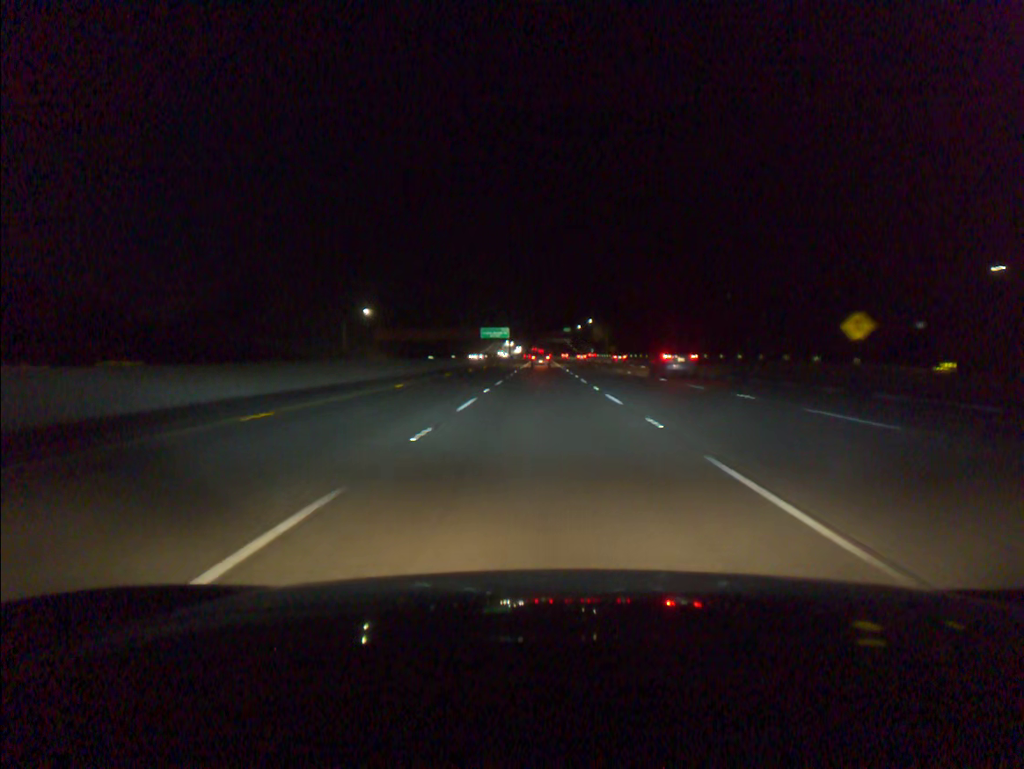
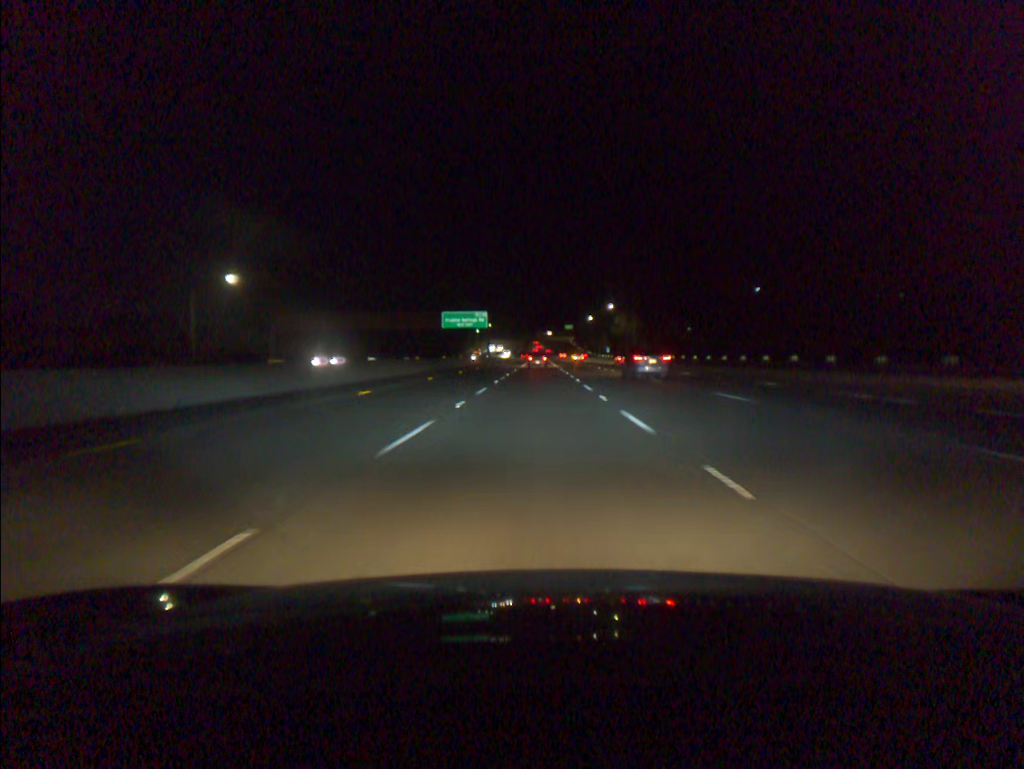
(+0.3, +77.9) m; 0°
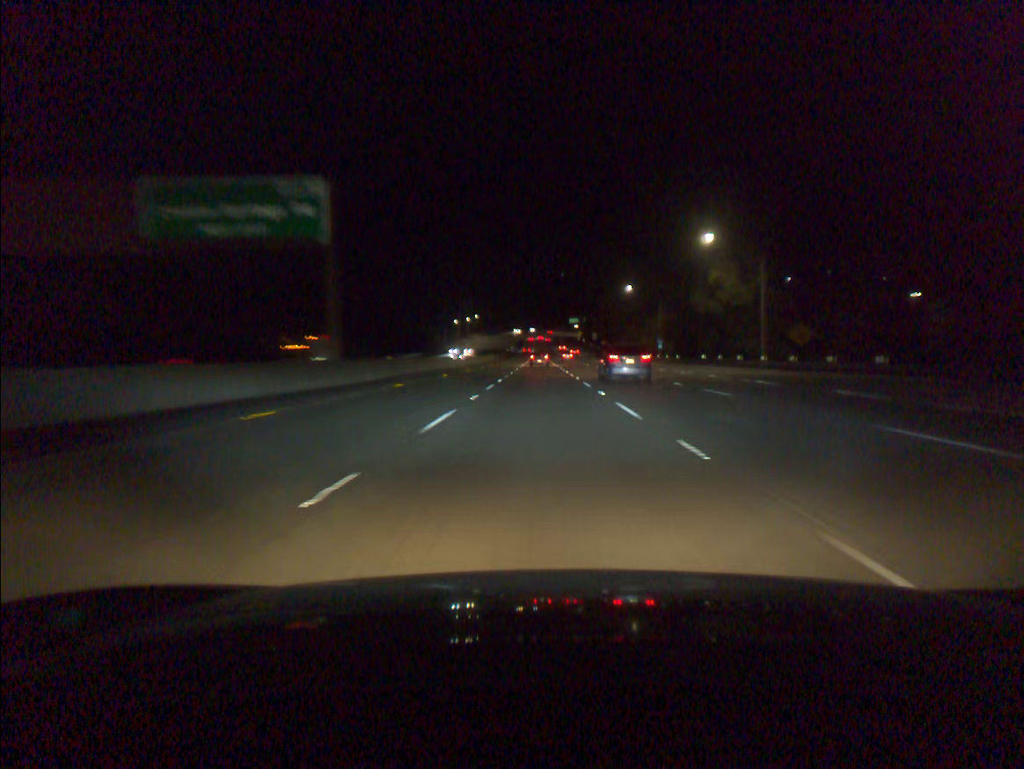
(-0.2, +97.3) m; 0°
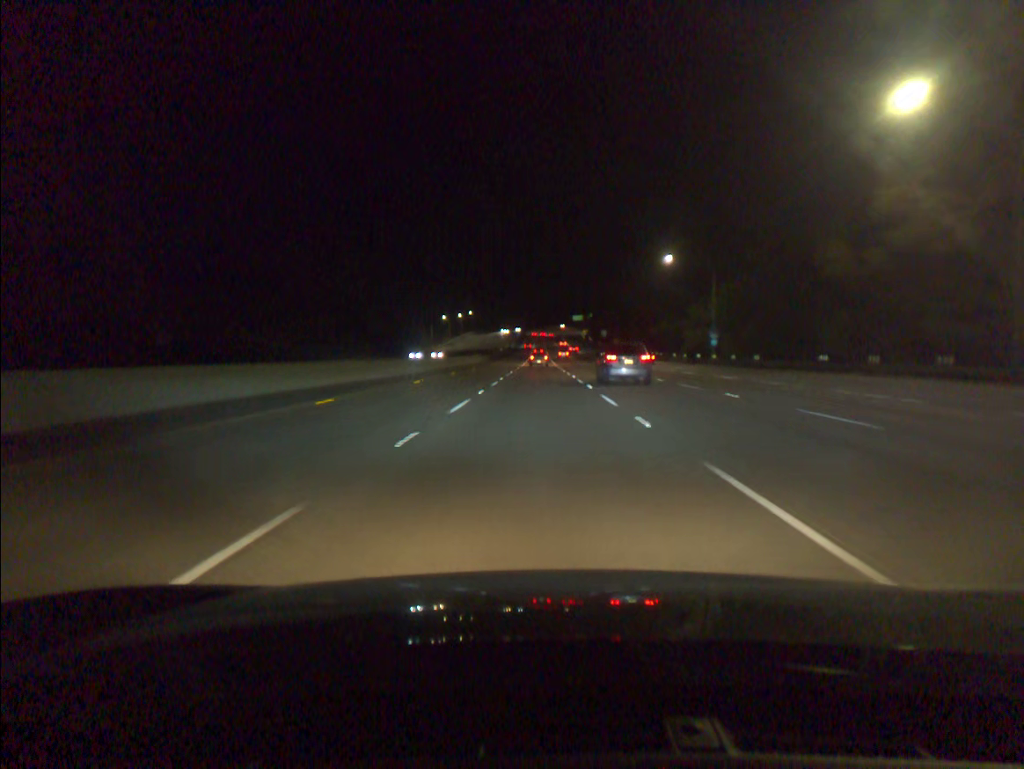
(0.0, +38.9) m; 0°
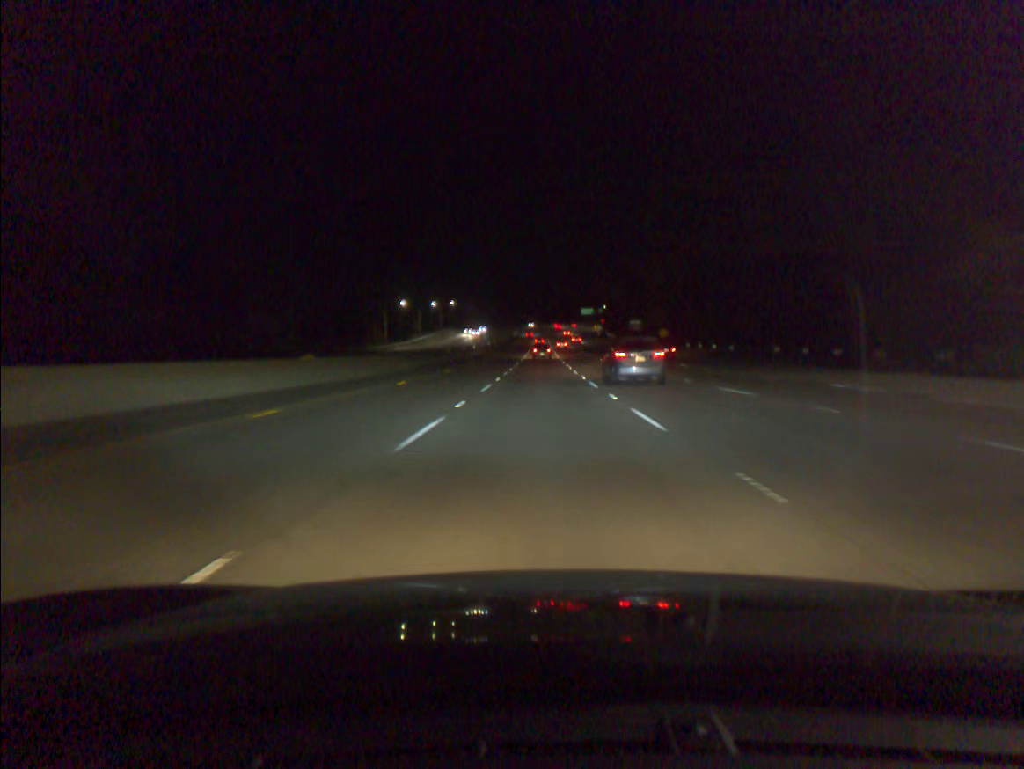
(-0.2, +77.8) m; 0°
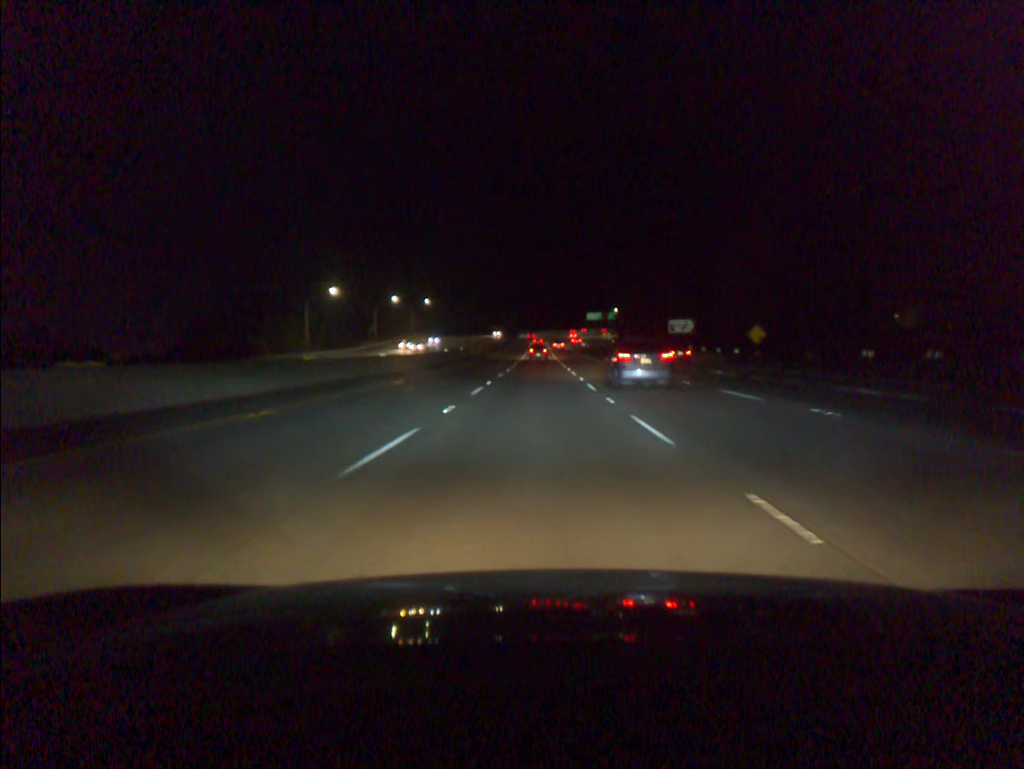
(+0.1, +58.3) m; 0°
